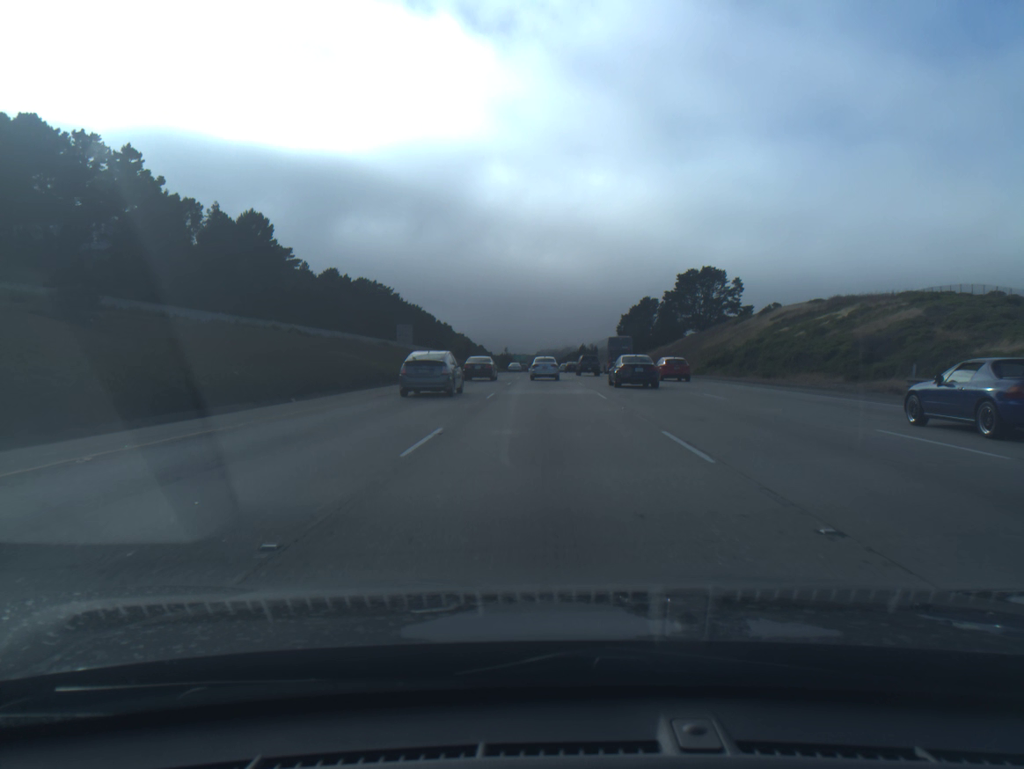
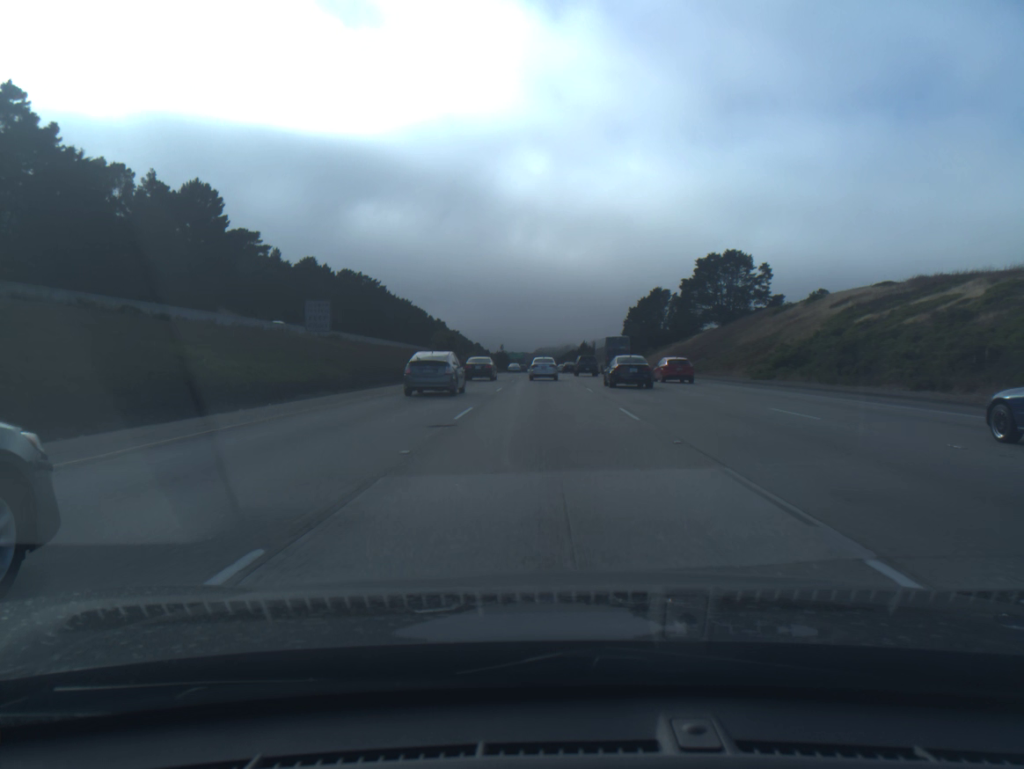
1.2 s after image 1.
(+0.1, +23.0) m; 0°
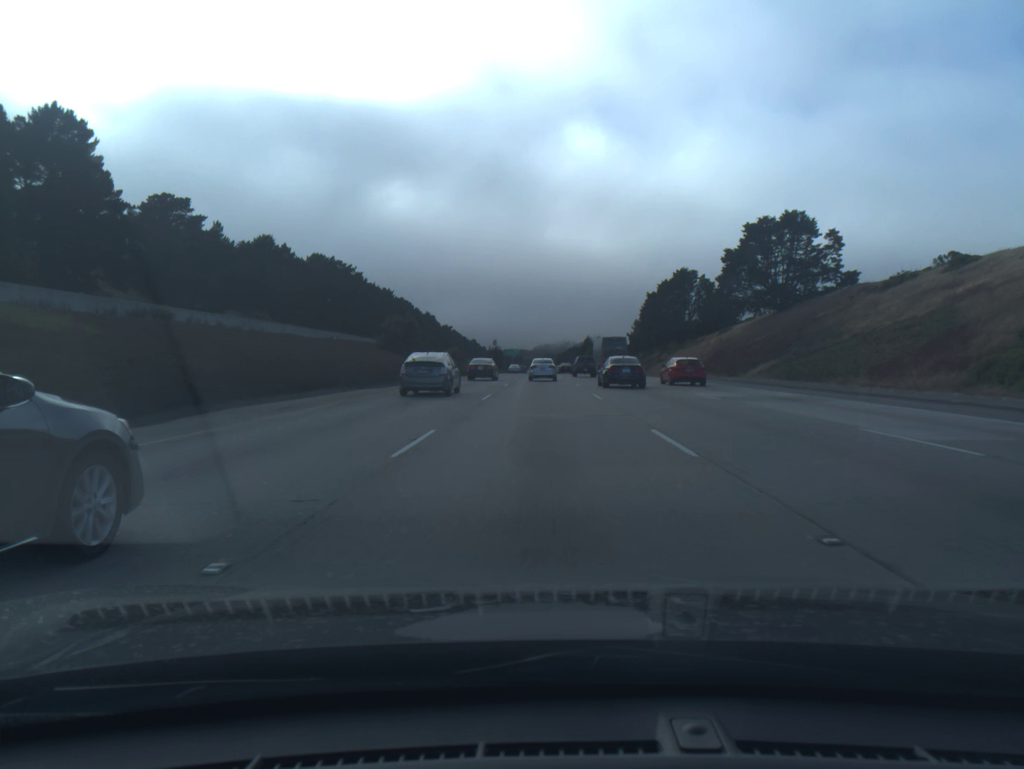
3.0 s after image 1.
(0.0, +35.2) m; 0°
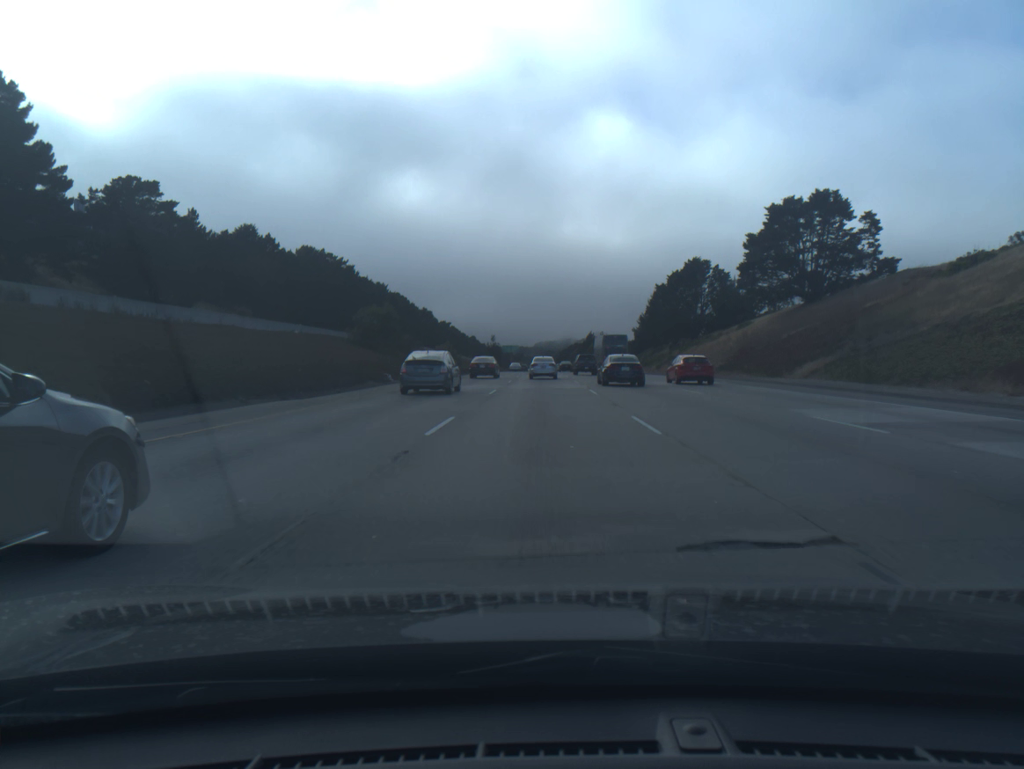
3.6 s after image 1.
(0.0, +11.9) m; 0°
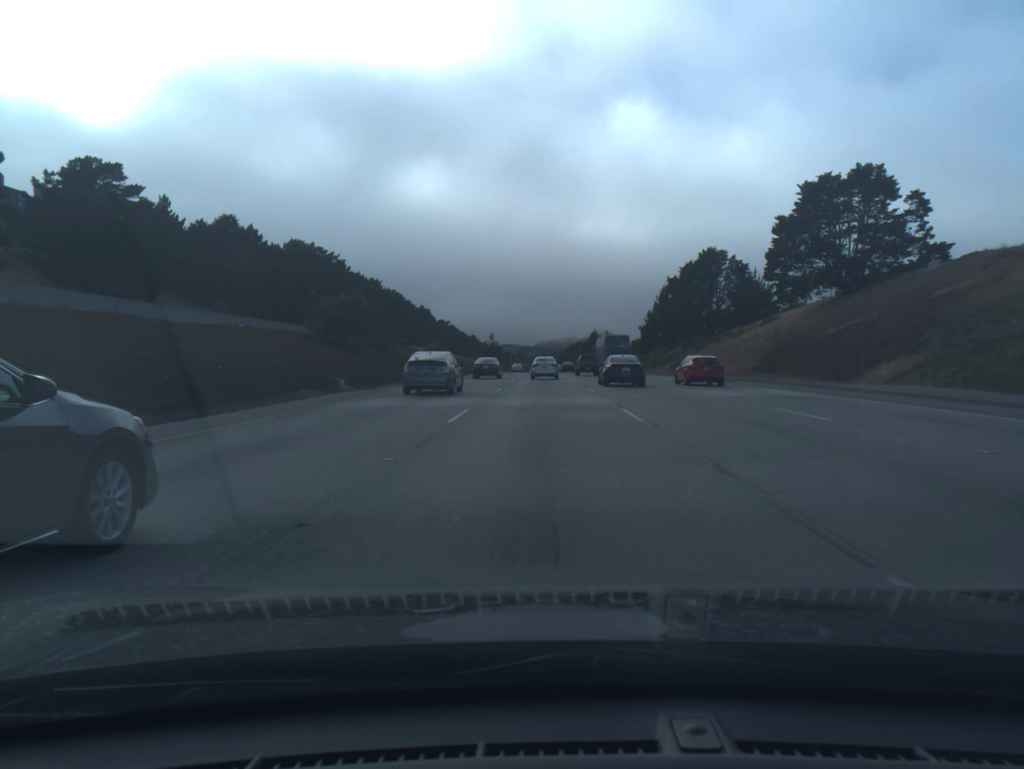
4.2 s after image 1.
(0.0, +11.9) m; 0°
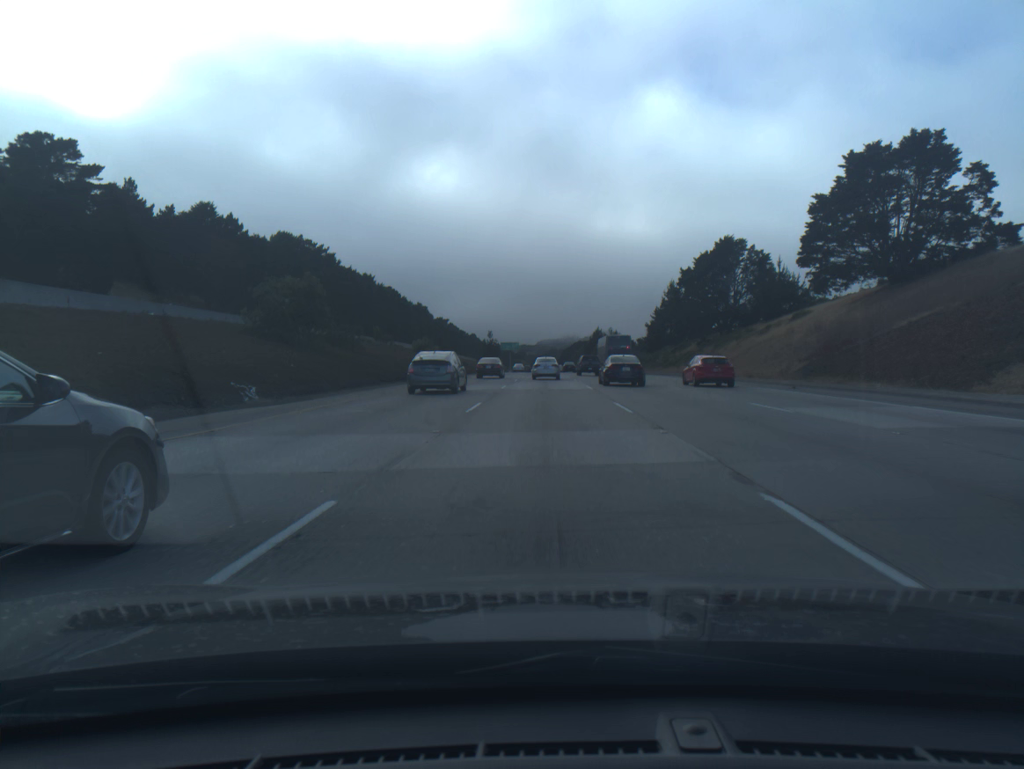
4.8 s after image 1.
(0.0, +12.0) m; 0°
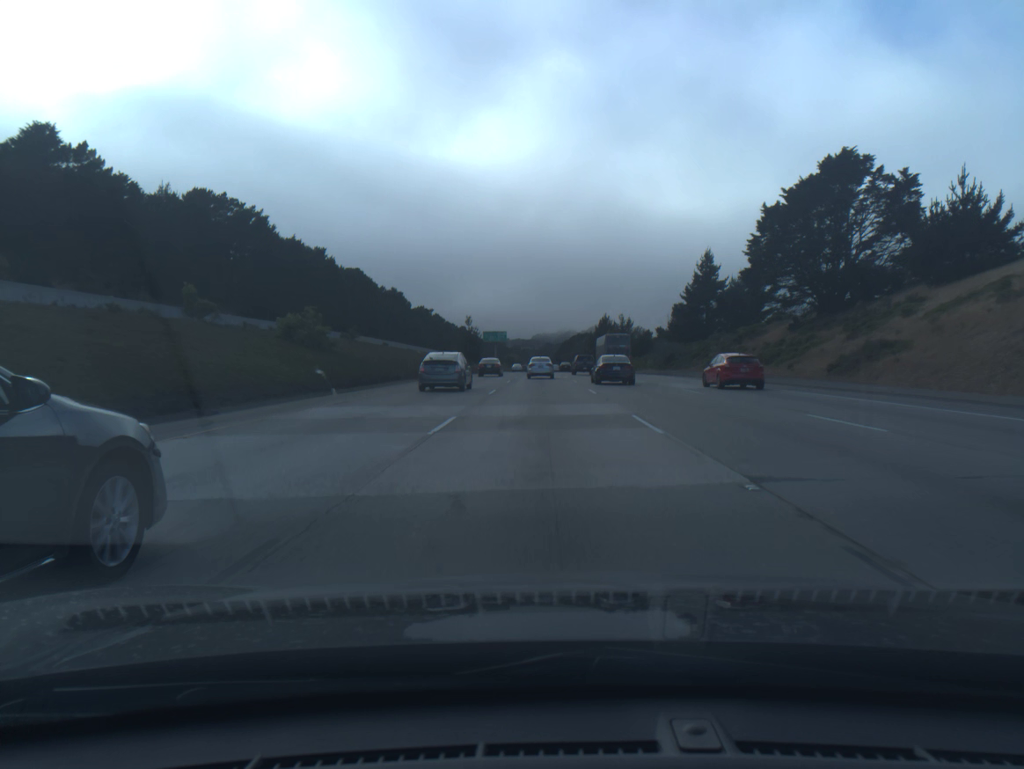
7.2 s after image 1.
(+0.1, +49.0) m; 0°
